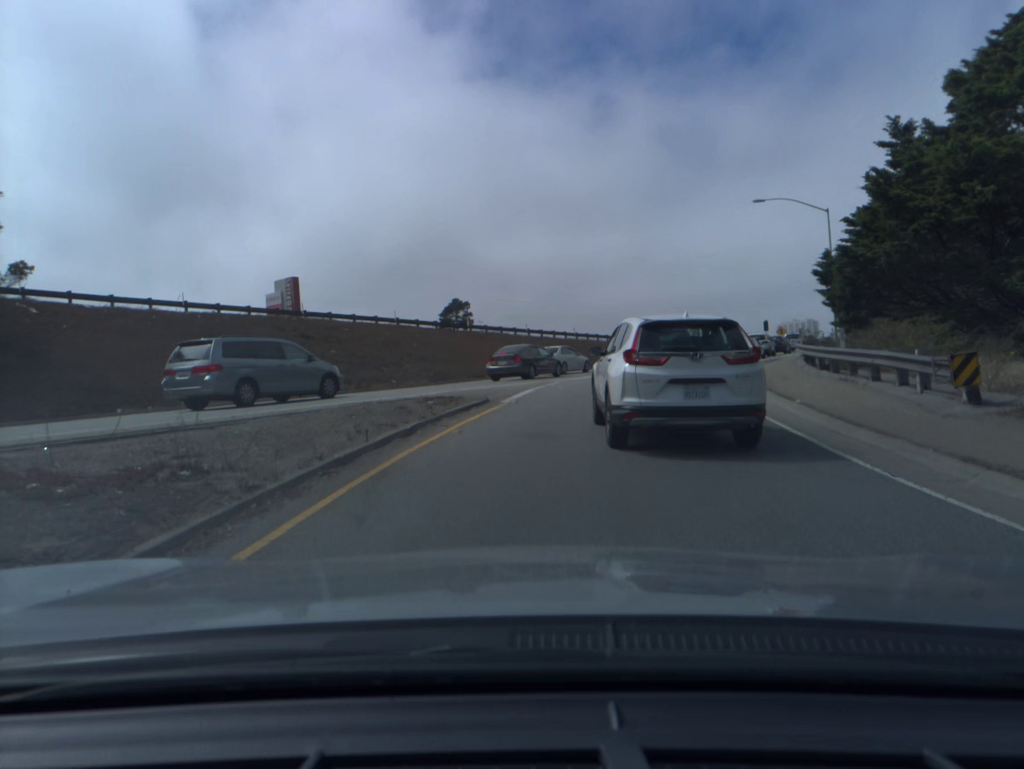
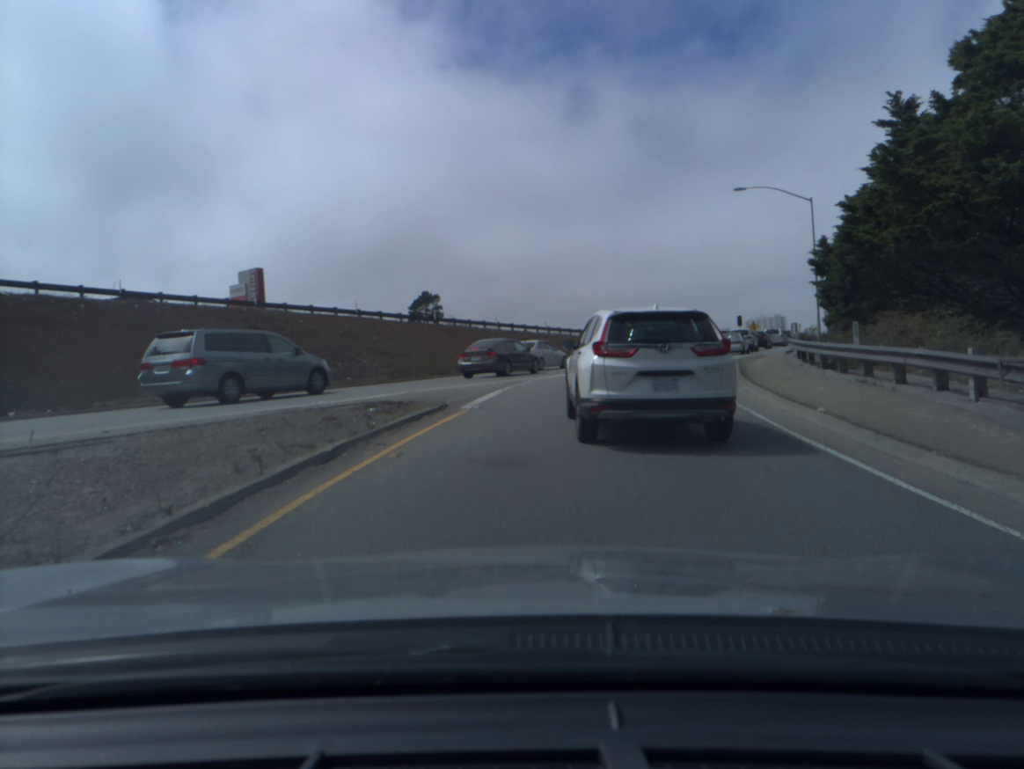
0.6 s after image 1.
(+0.1, +2.9) m; +2°
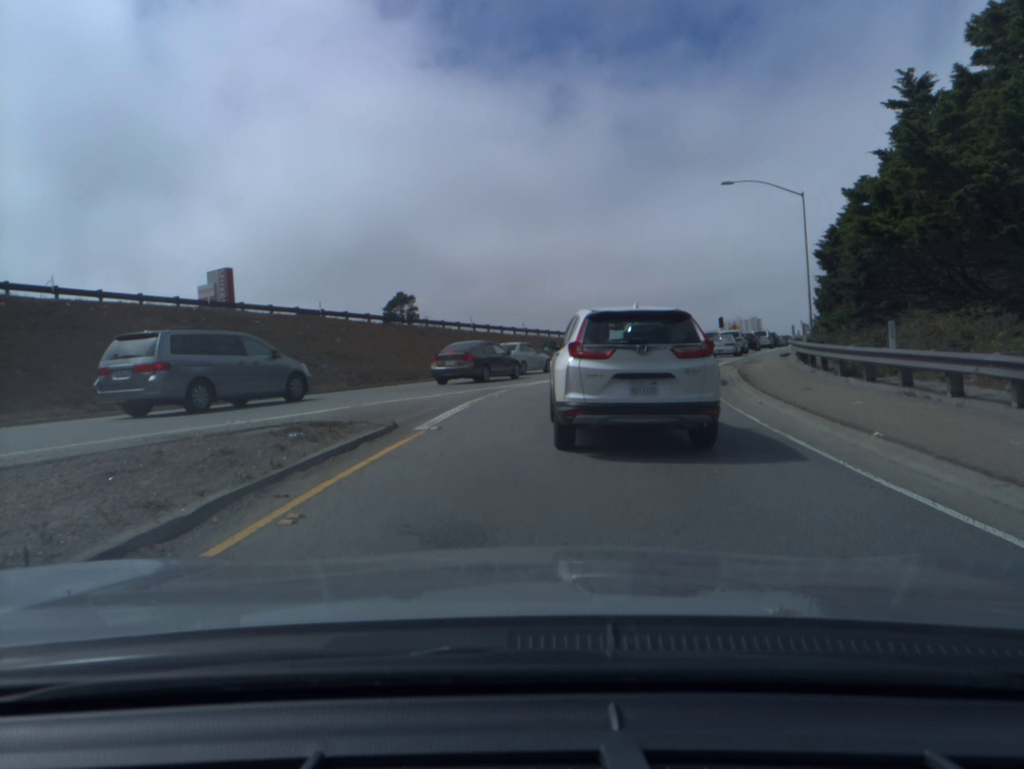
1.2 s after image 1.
(+0.1, +3.0) m; +1°
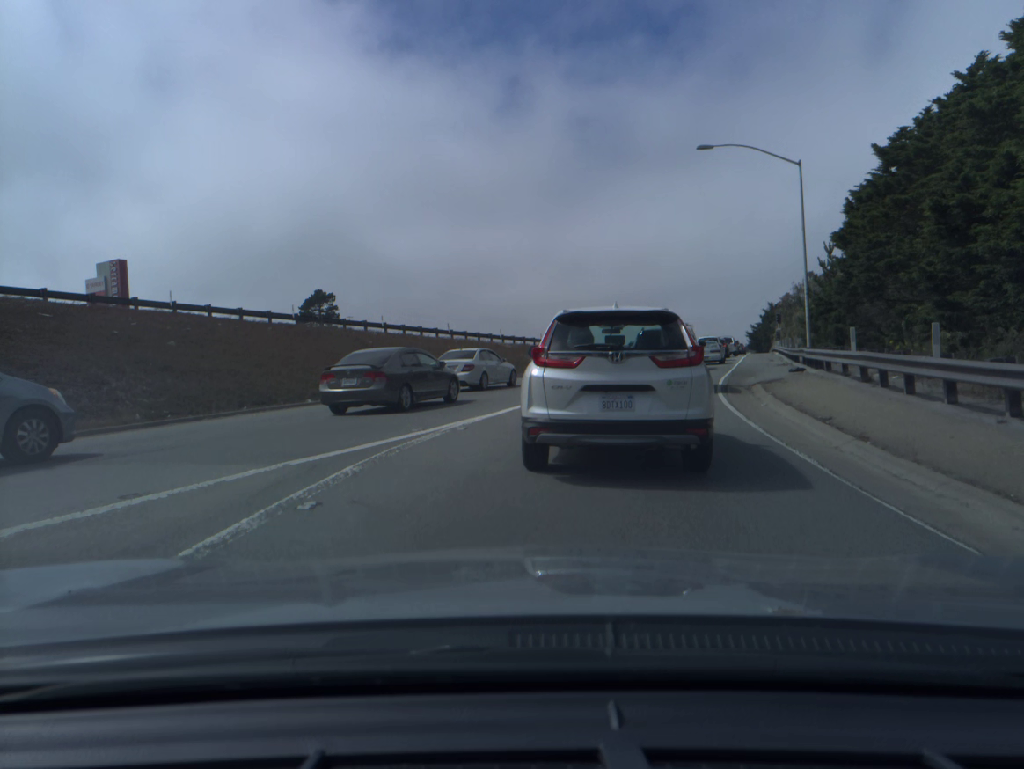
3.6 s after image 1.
(+0.5, +10.6) m; +5°
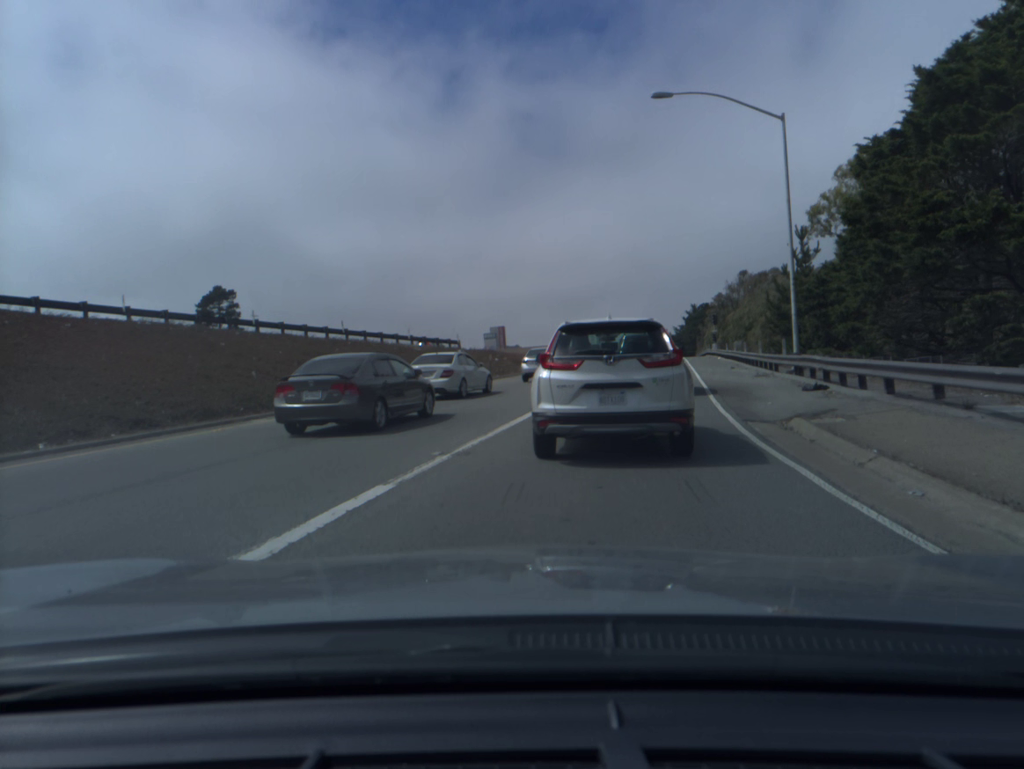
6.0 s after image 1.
(+0.5, +9.1) m; +6°
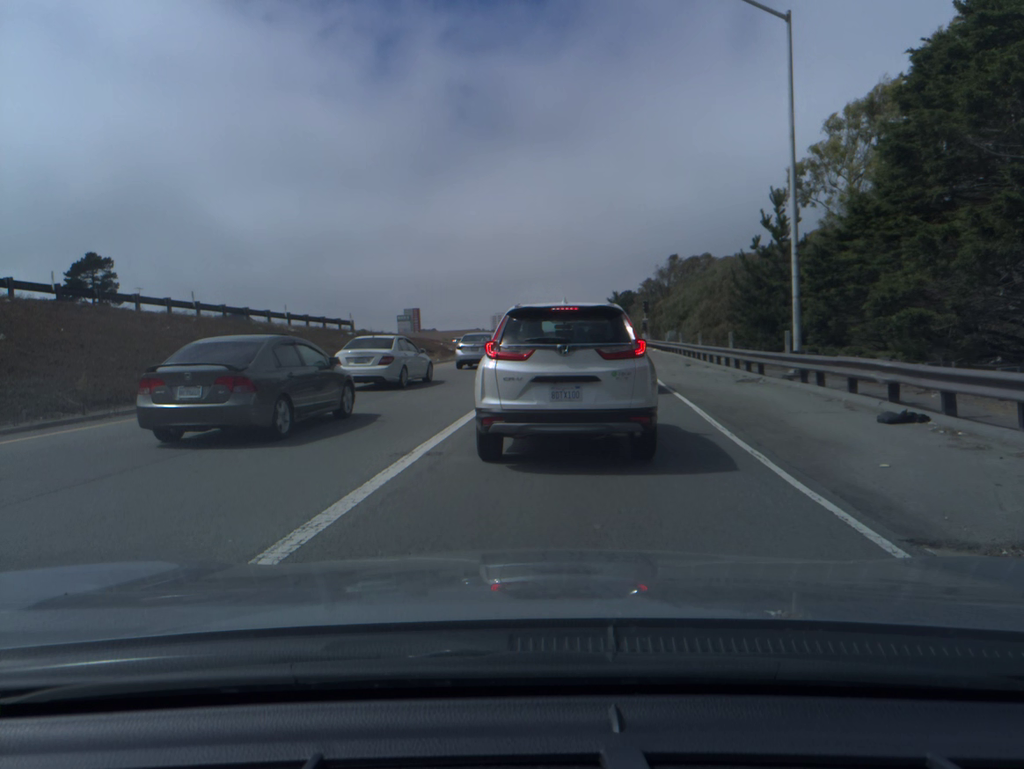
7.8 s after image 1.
(+0.4, +8.4) m; +5°
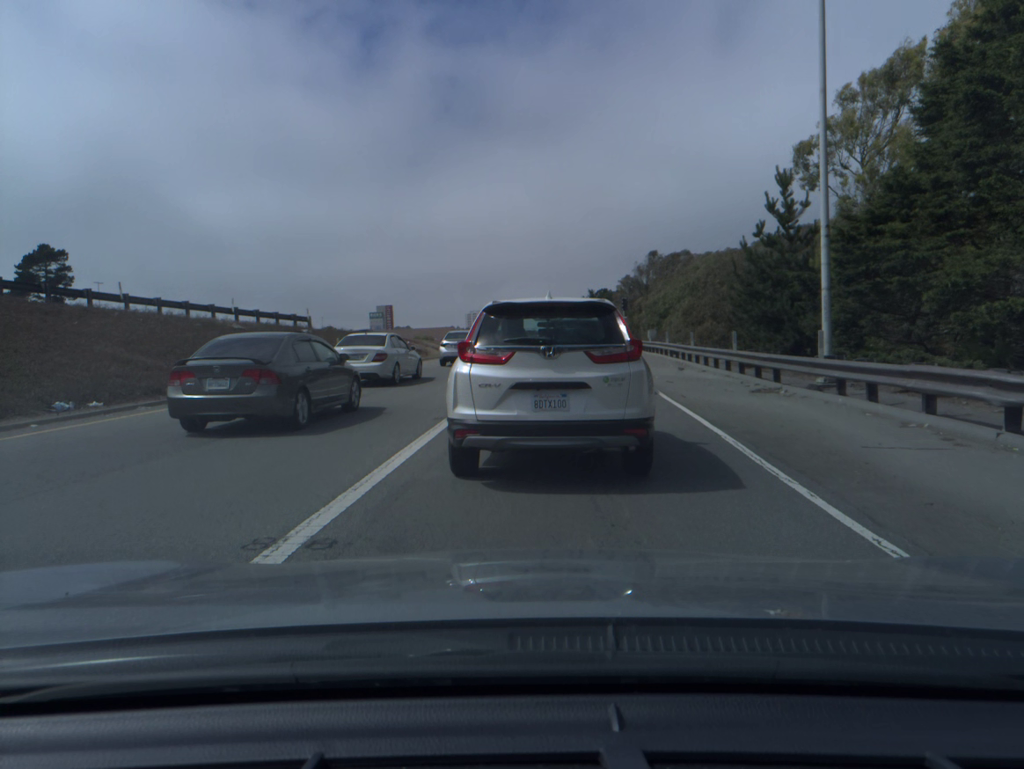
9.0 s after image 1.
(+0.1, +4.0) m; +1°
